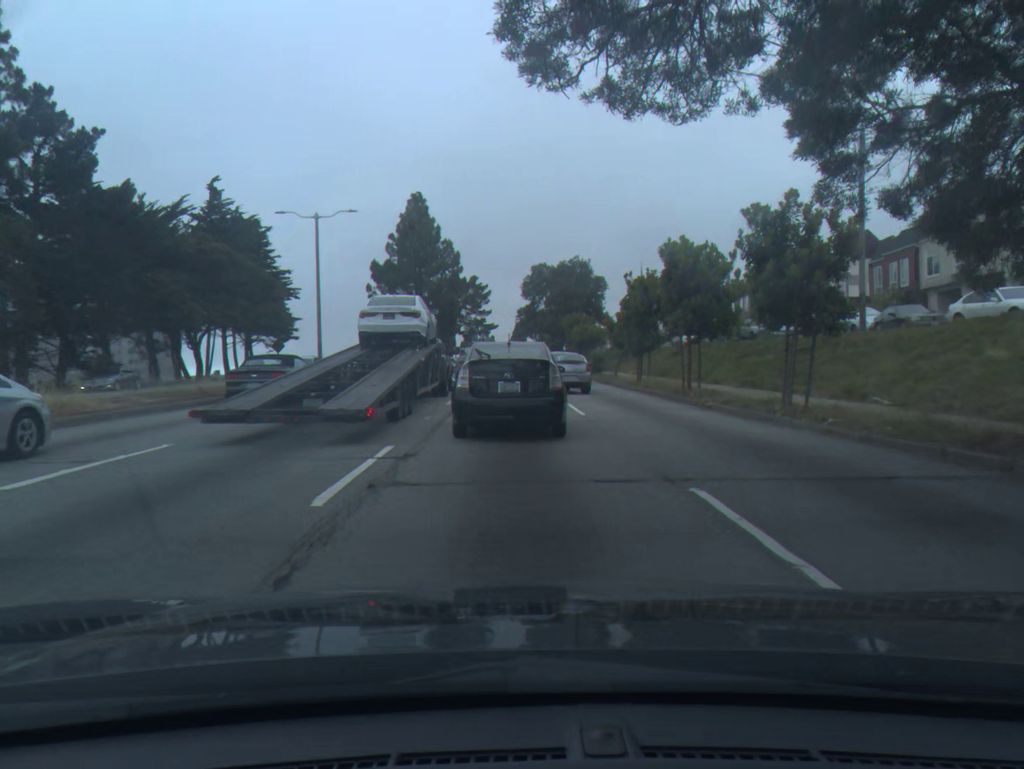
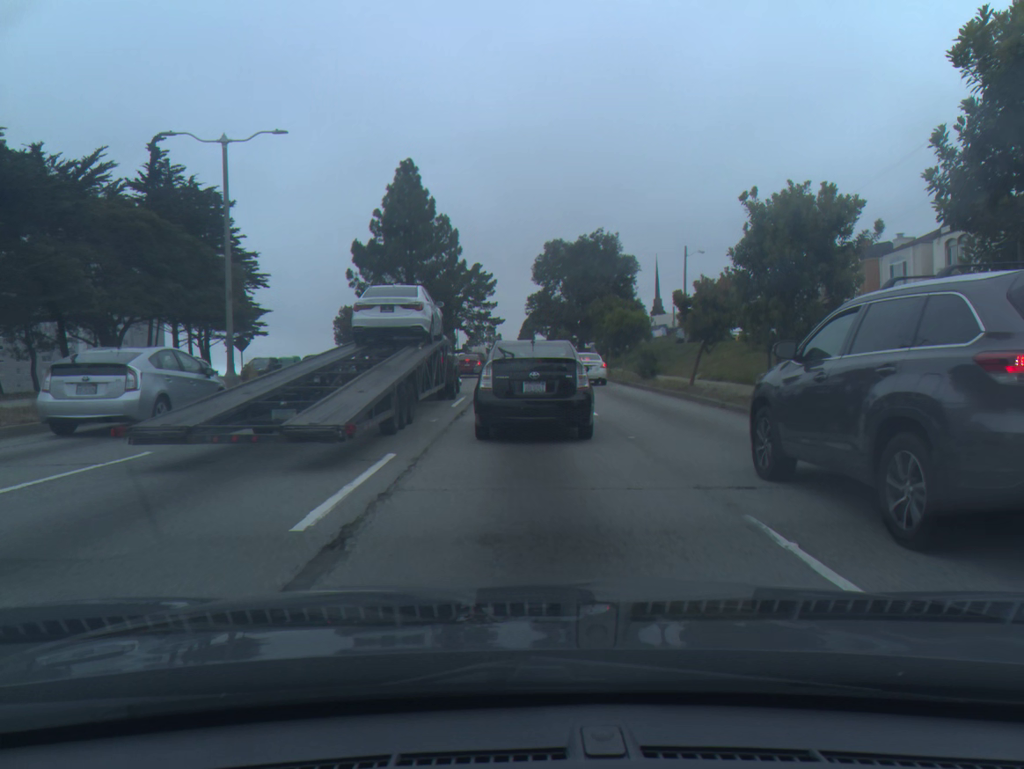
(-0.2, +15.5) m; 0°
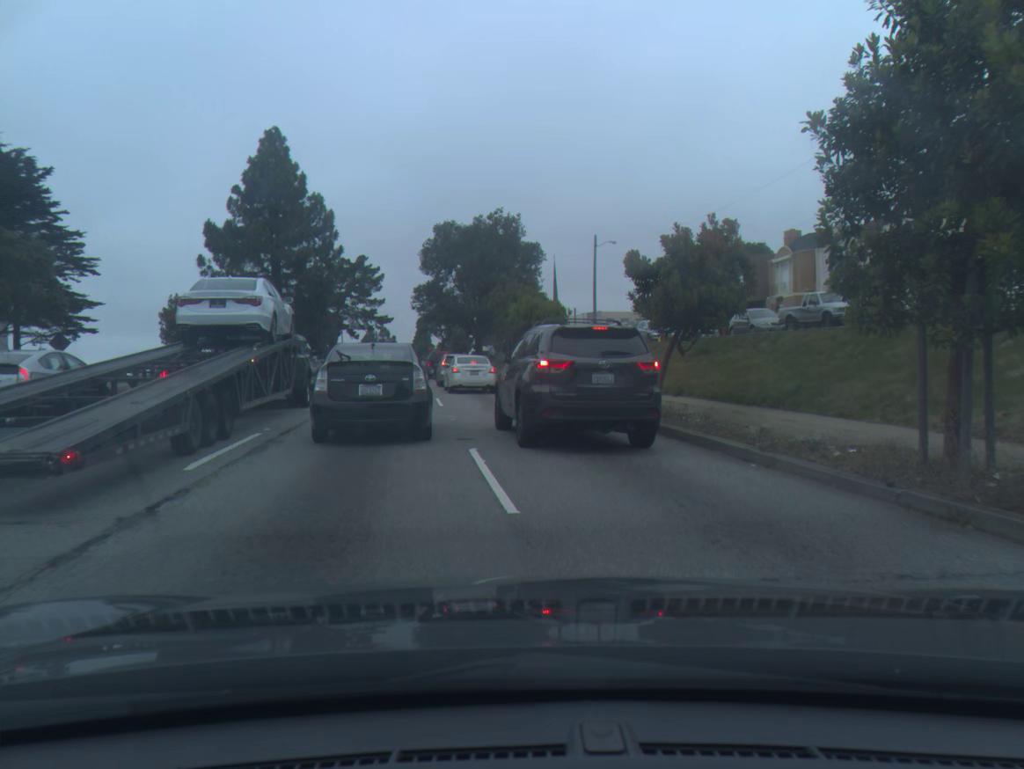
(+0.8, +10.5) m; +8°
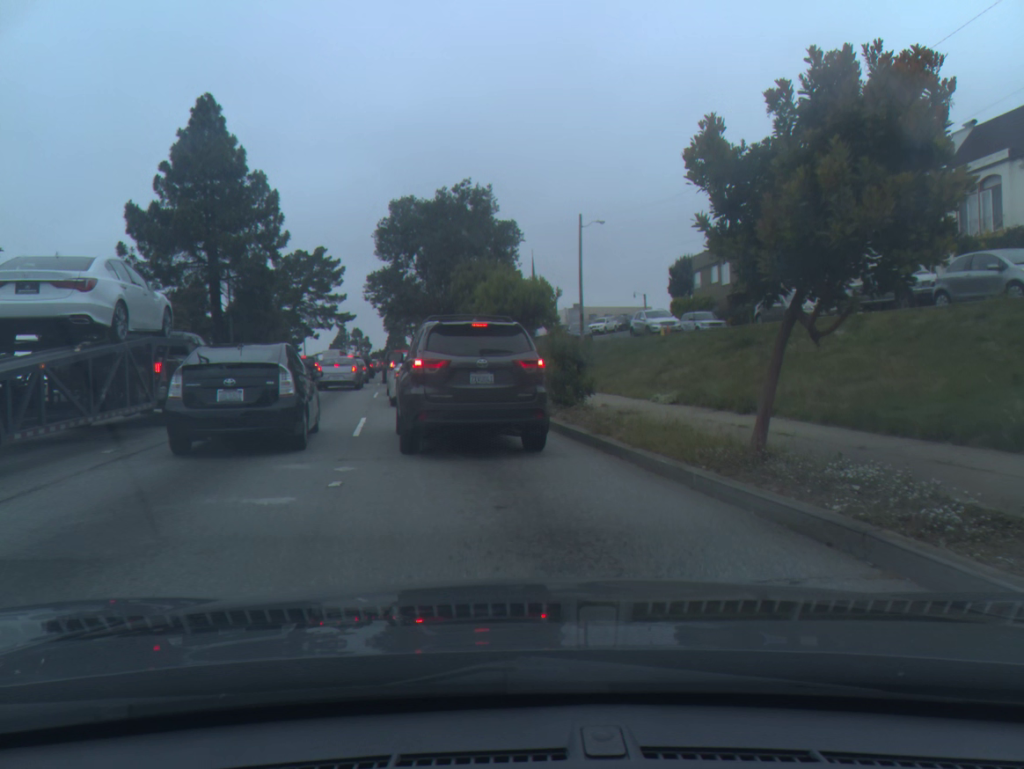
(+0.1, +8.1) m; +1°
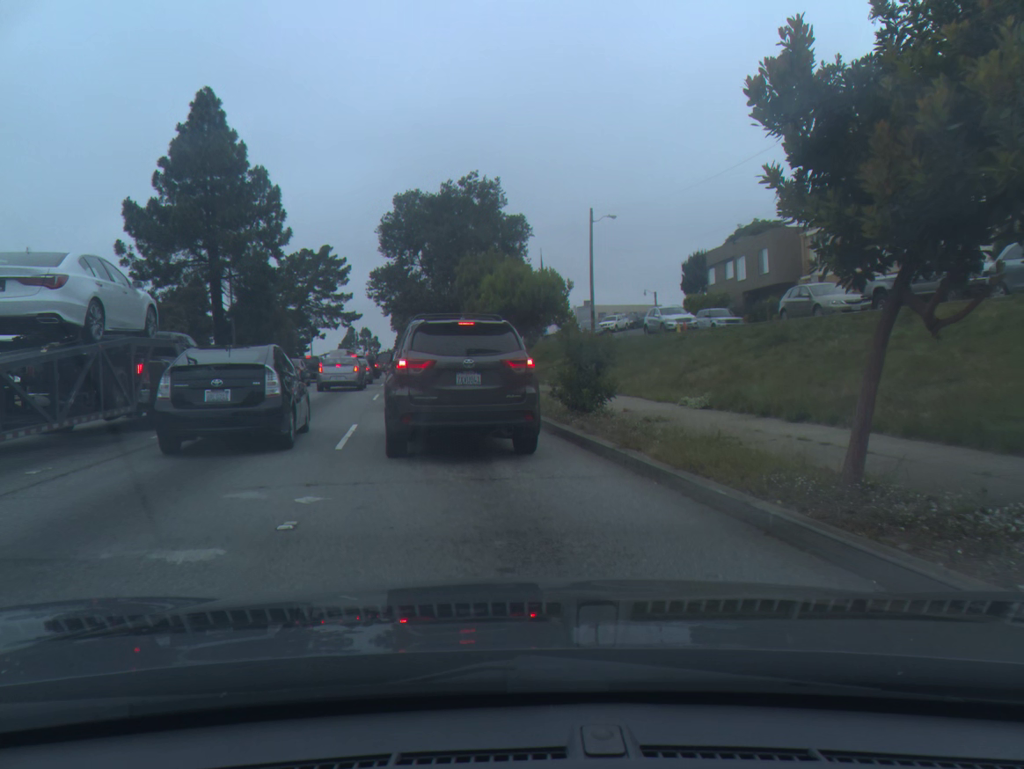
(0.0, +2.0) m; -1°
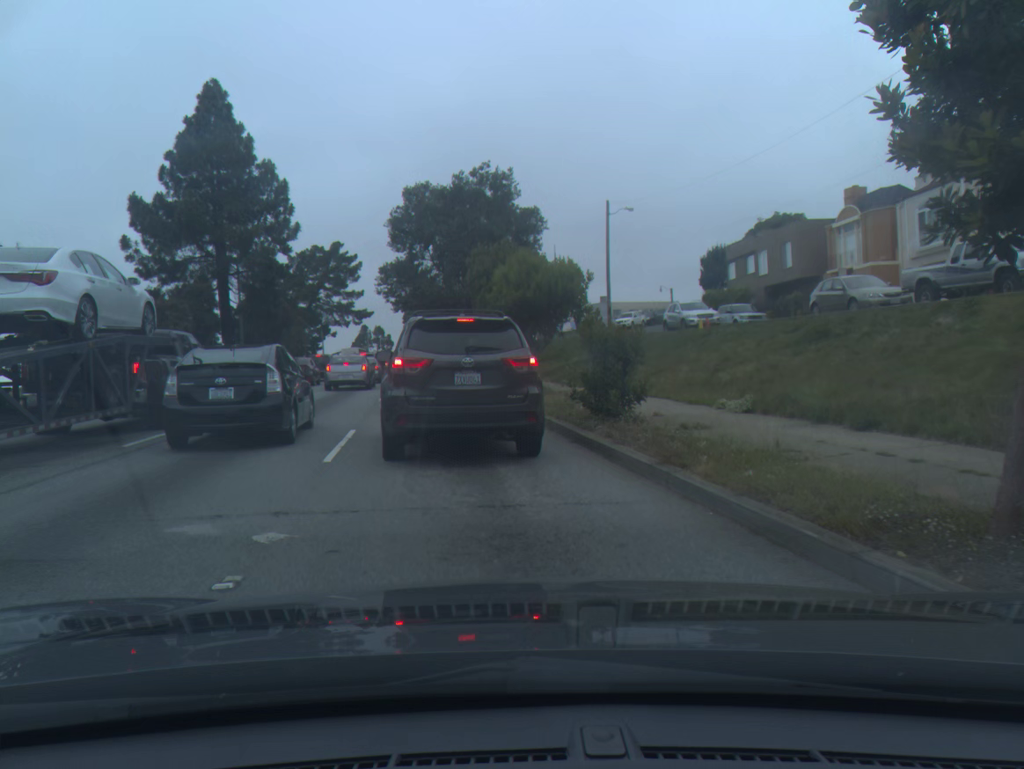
(0.0, +1.6) m; -1°
